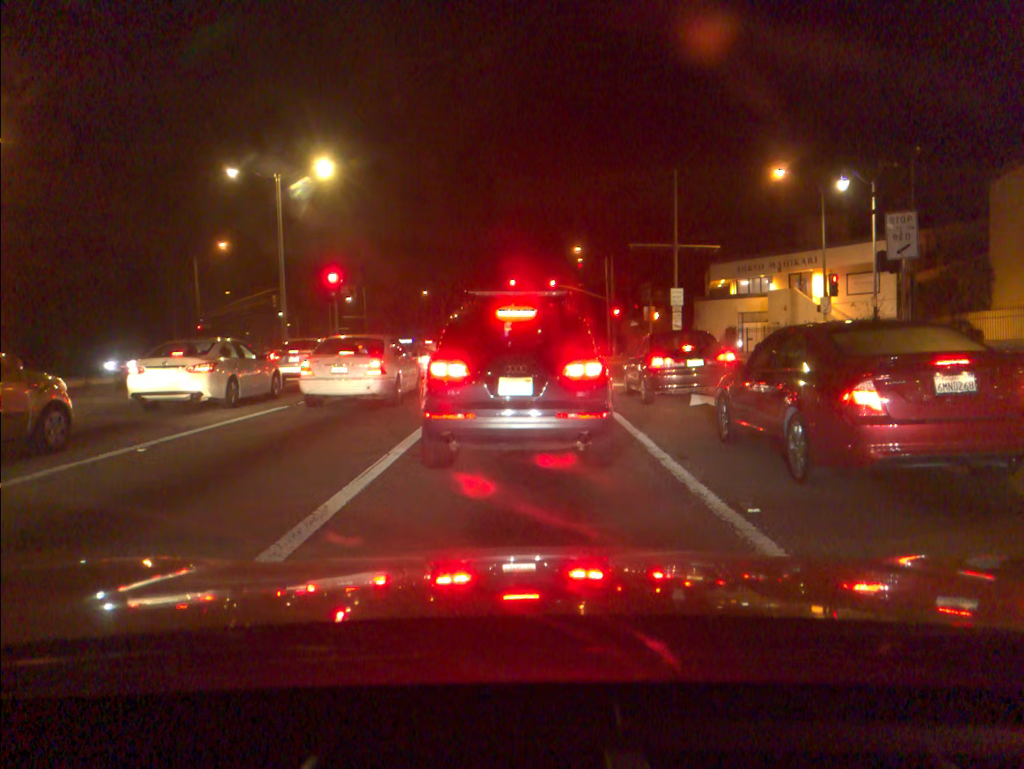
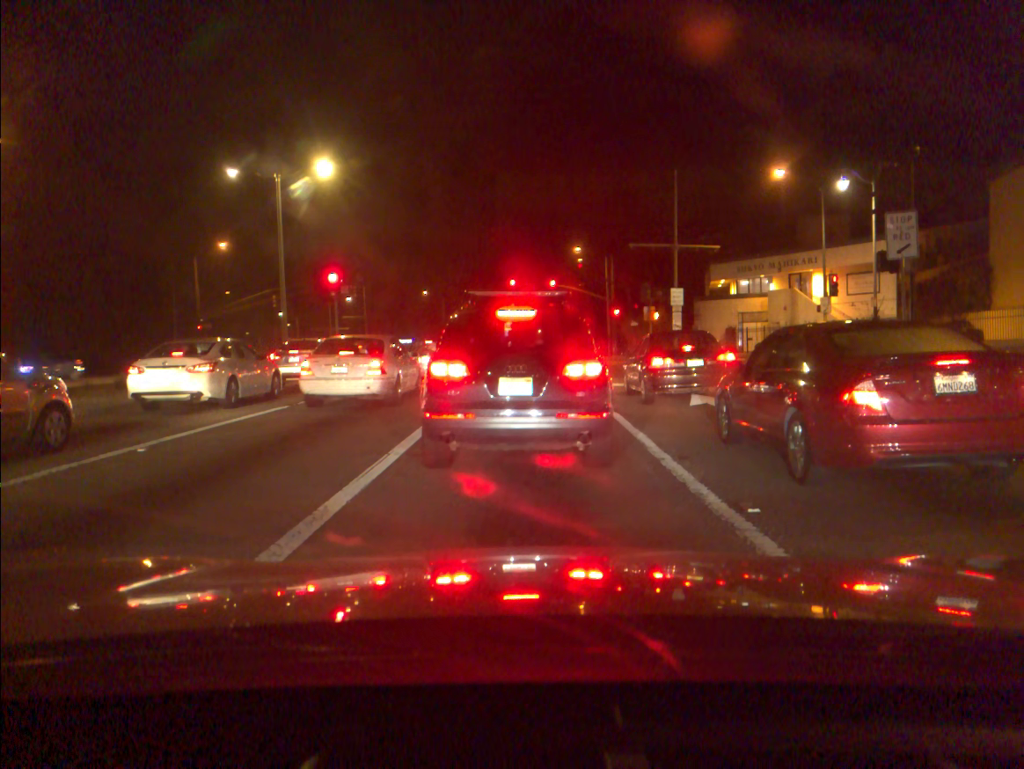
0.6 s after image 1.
(0.0, 0.0) m; 0°
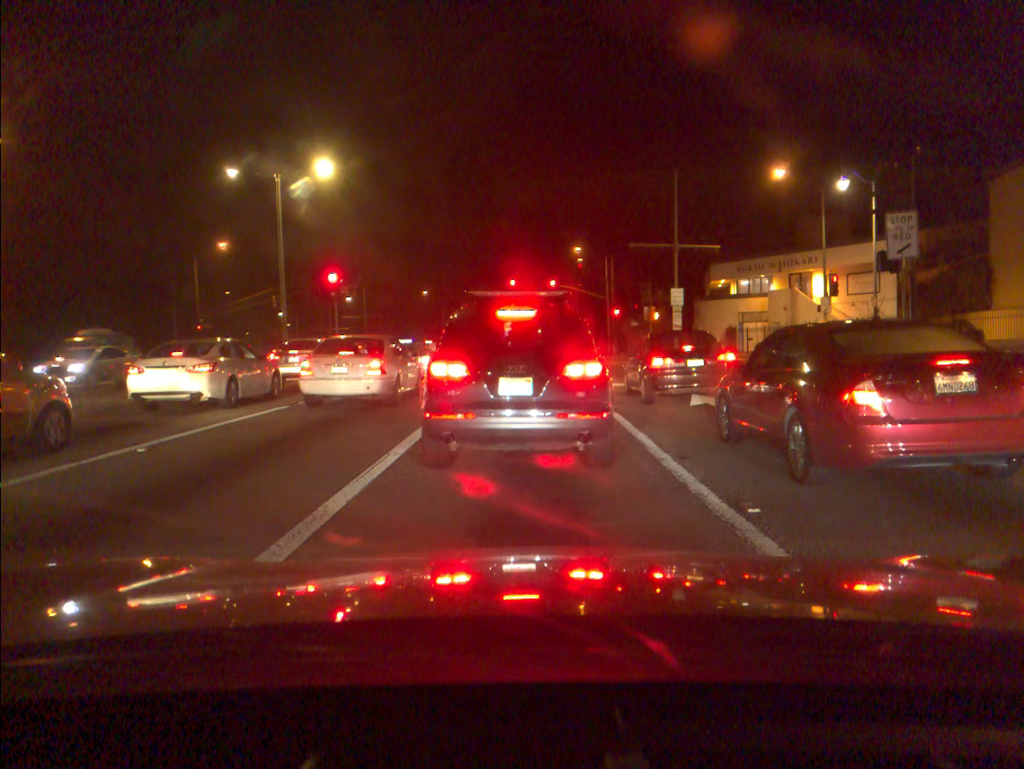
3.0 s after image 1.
(0.0, 0.0) m; 0°
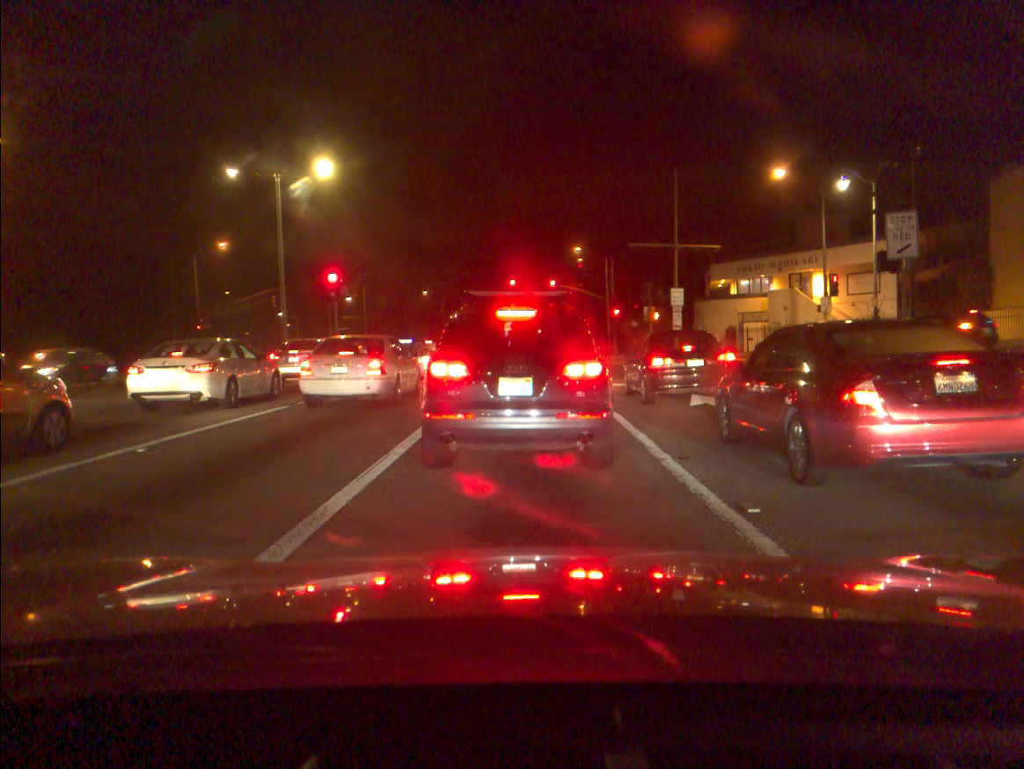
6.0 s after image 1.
(0.0, -0.1) m; 0°
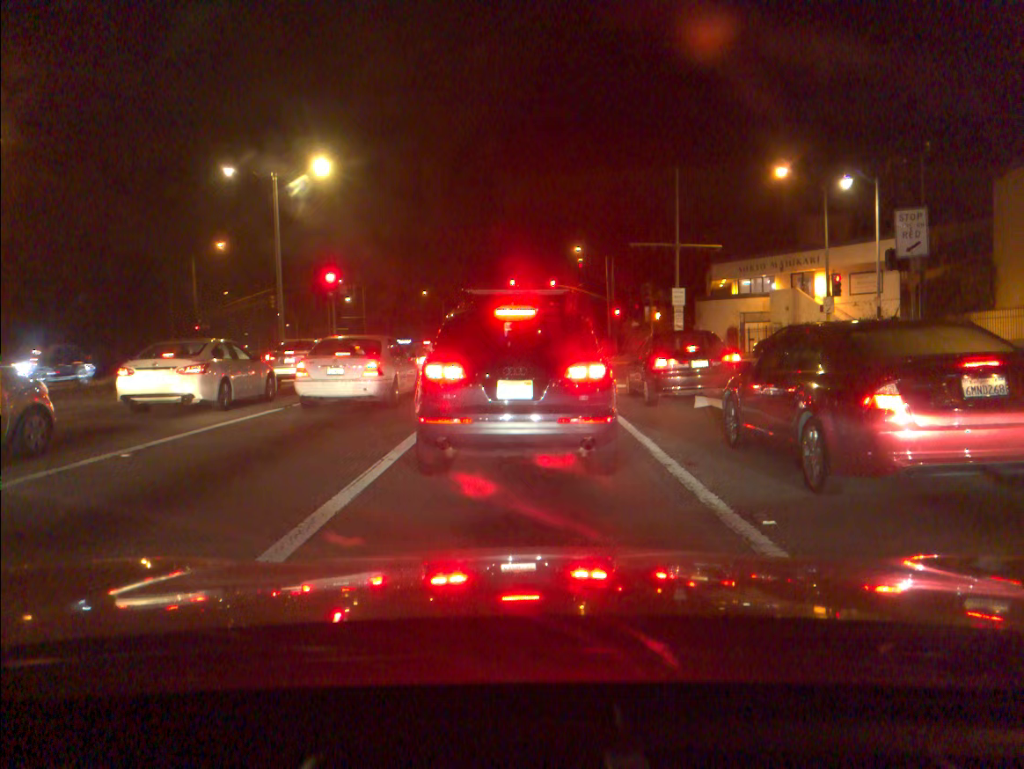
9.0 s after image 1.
(0.0, +0.3) m; 0°
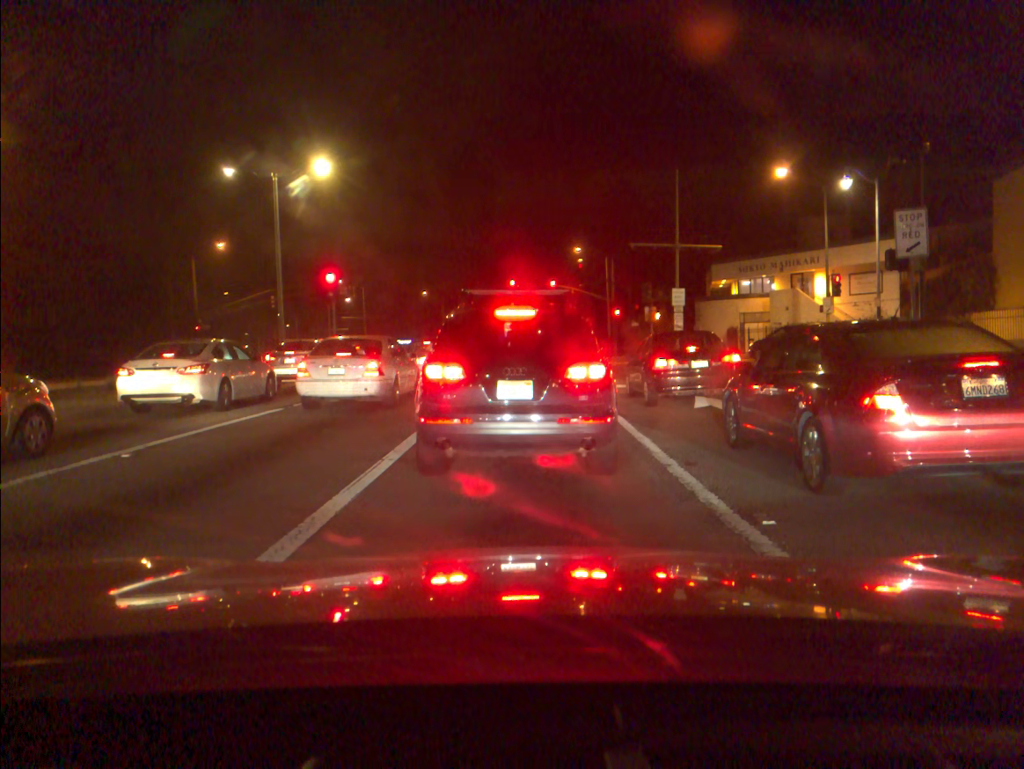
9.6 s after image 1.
(0.0, 0.0) m; 0°
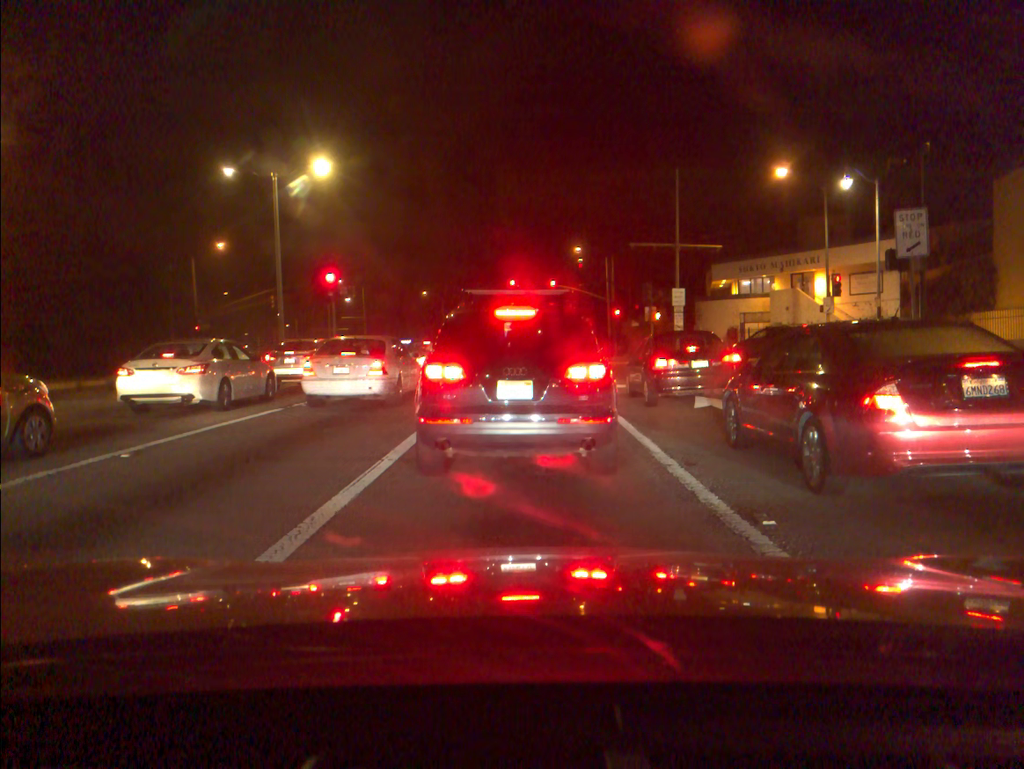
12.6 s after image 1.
(0.0, -0.1) m; 0°
